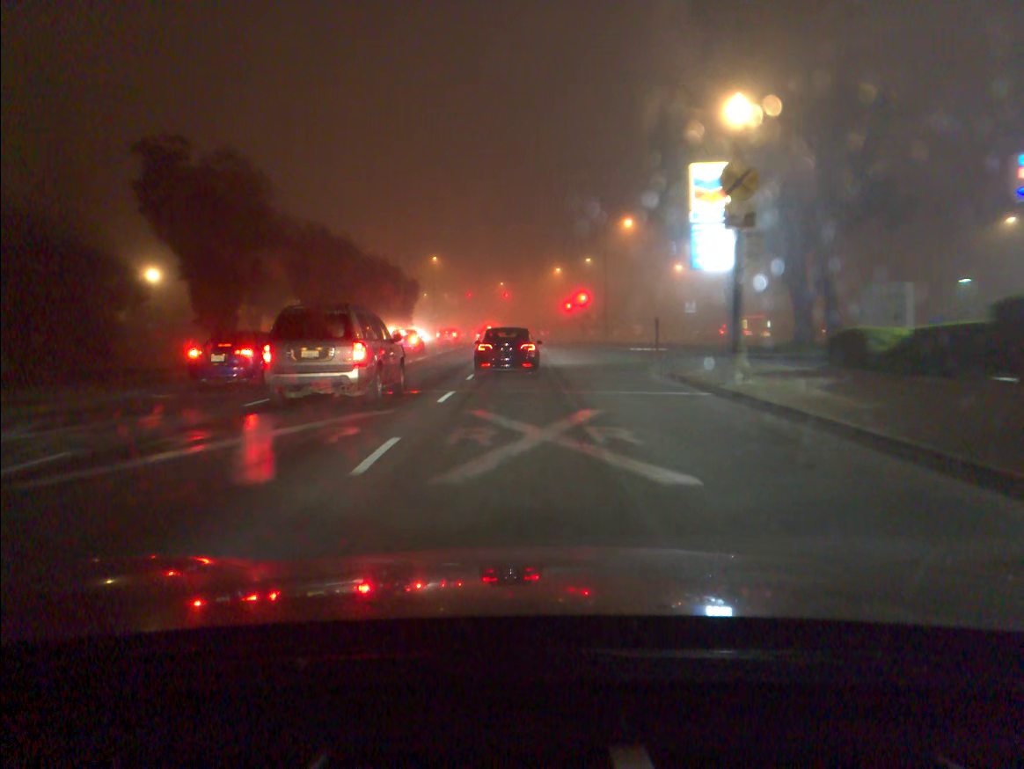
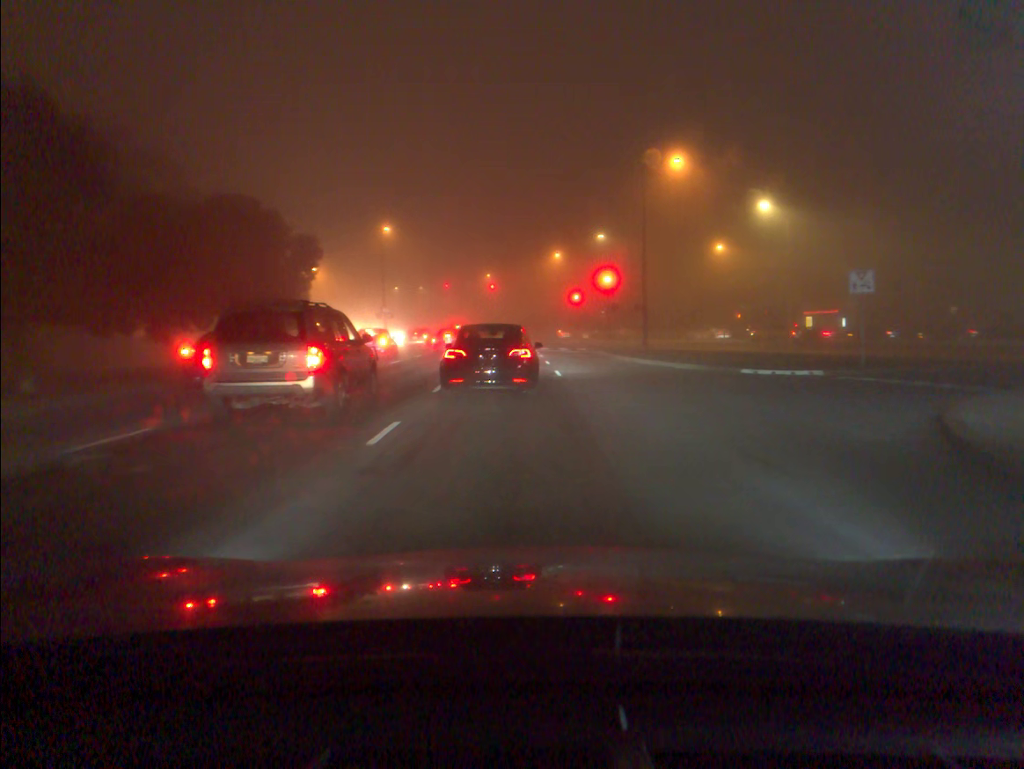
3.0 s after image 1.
(0.0, +28.2) m; +1°
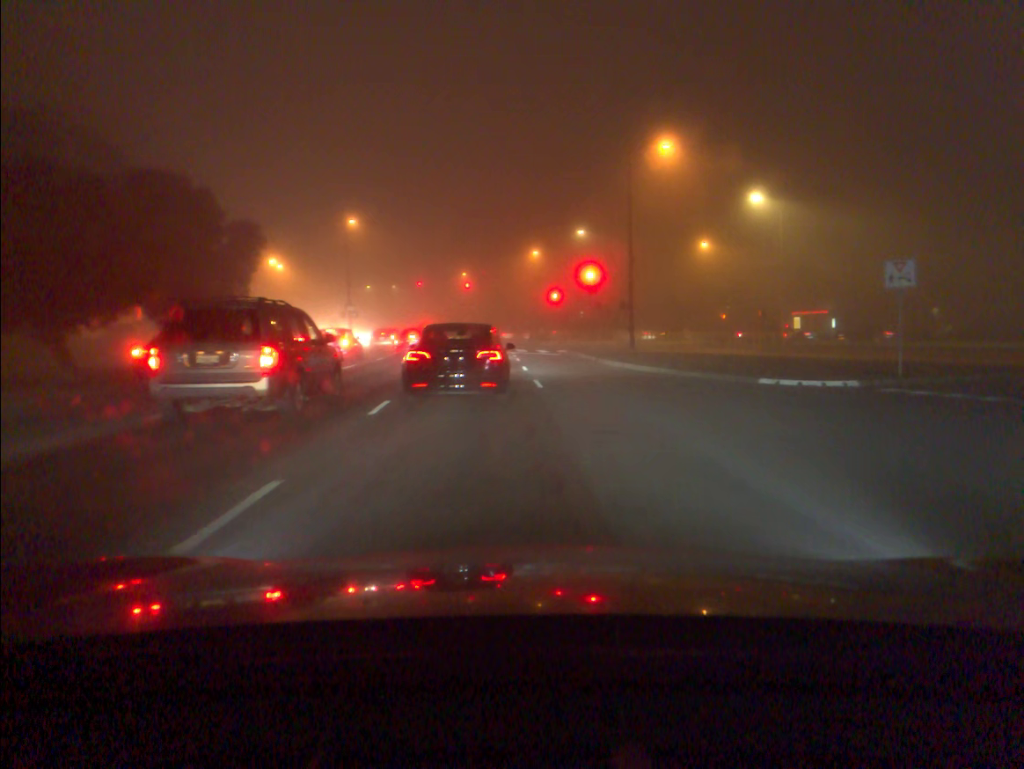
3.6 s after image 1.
(+0.1, +4.5) m; +2°
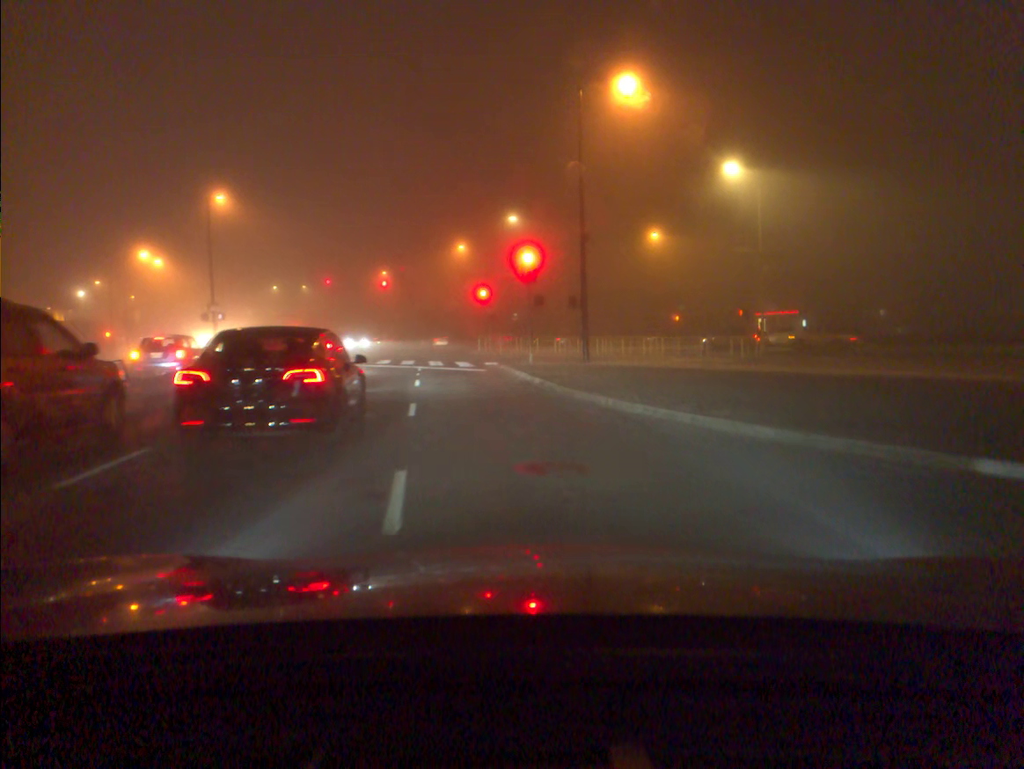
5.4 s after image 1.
(+0.6, +12.6) m; +5°
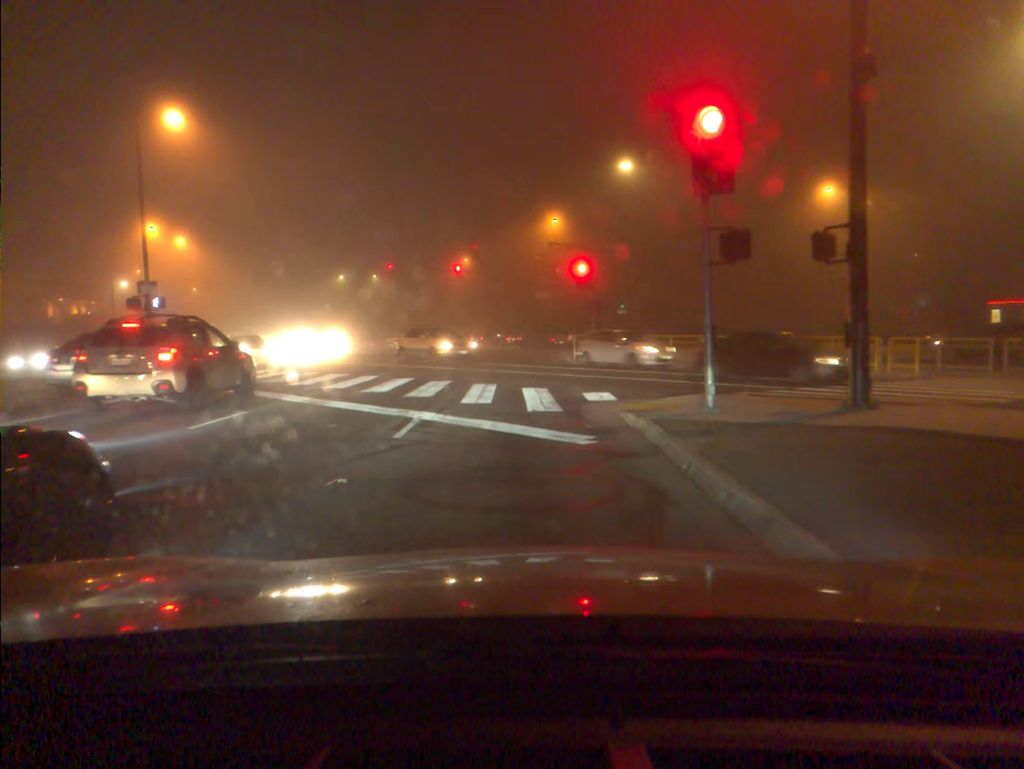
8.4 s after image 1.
(-1.2, +19.0) m; -8°
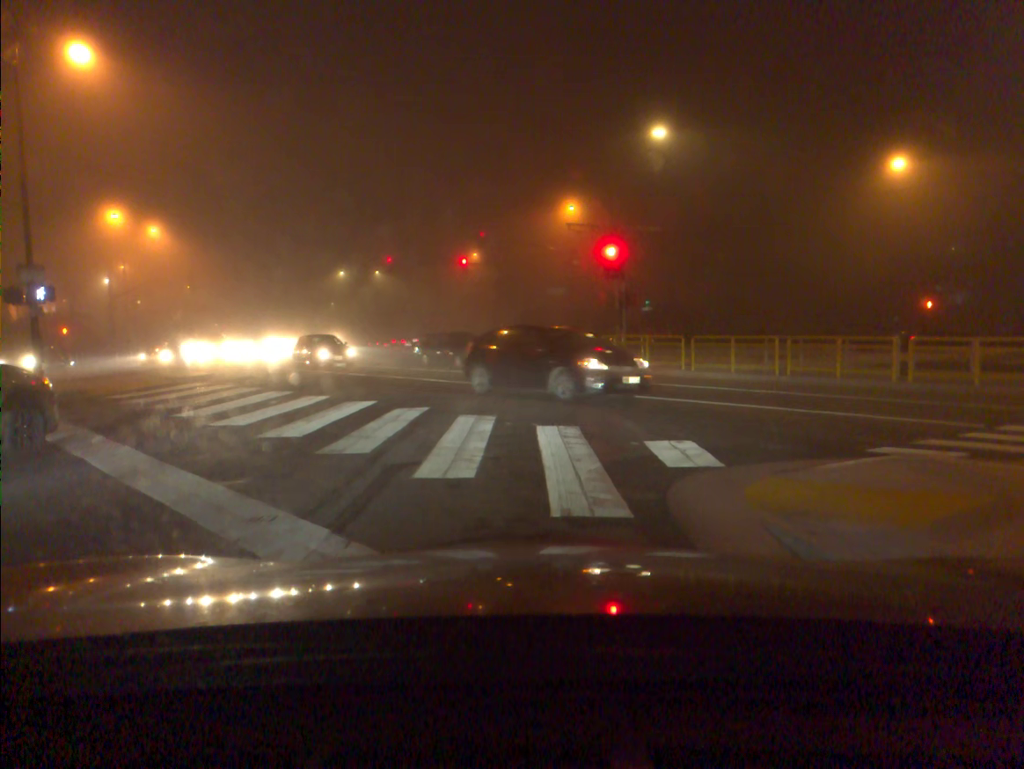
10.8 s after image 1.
(0.0, +7.6) m; 0°
